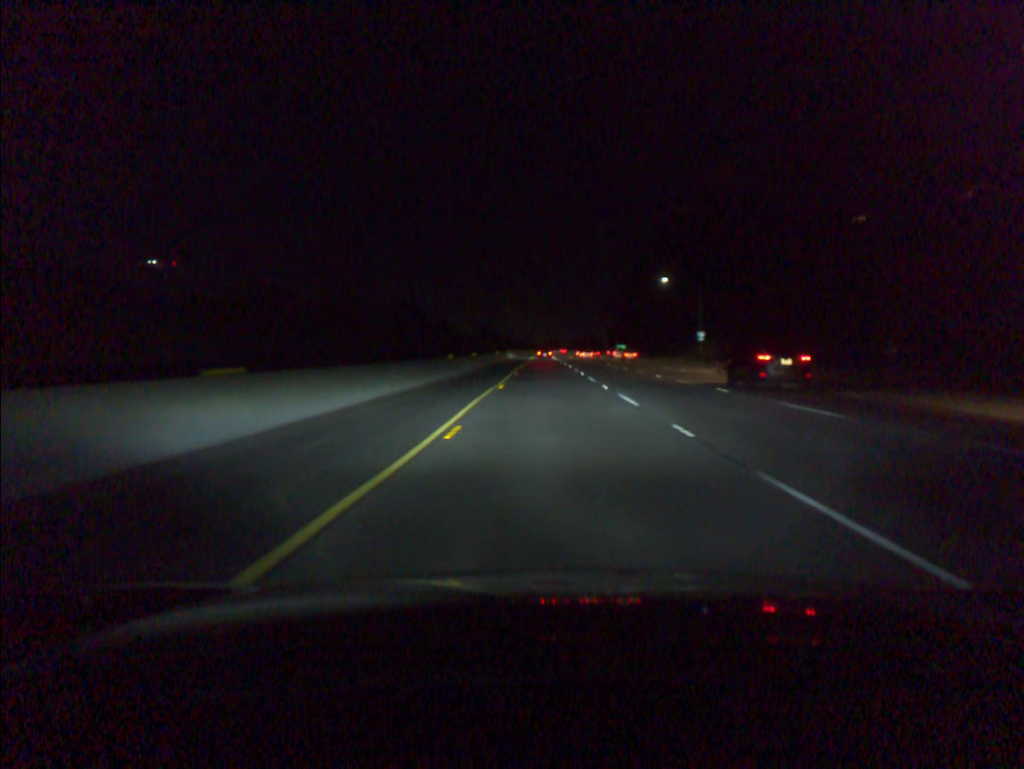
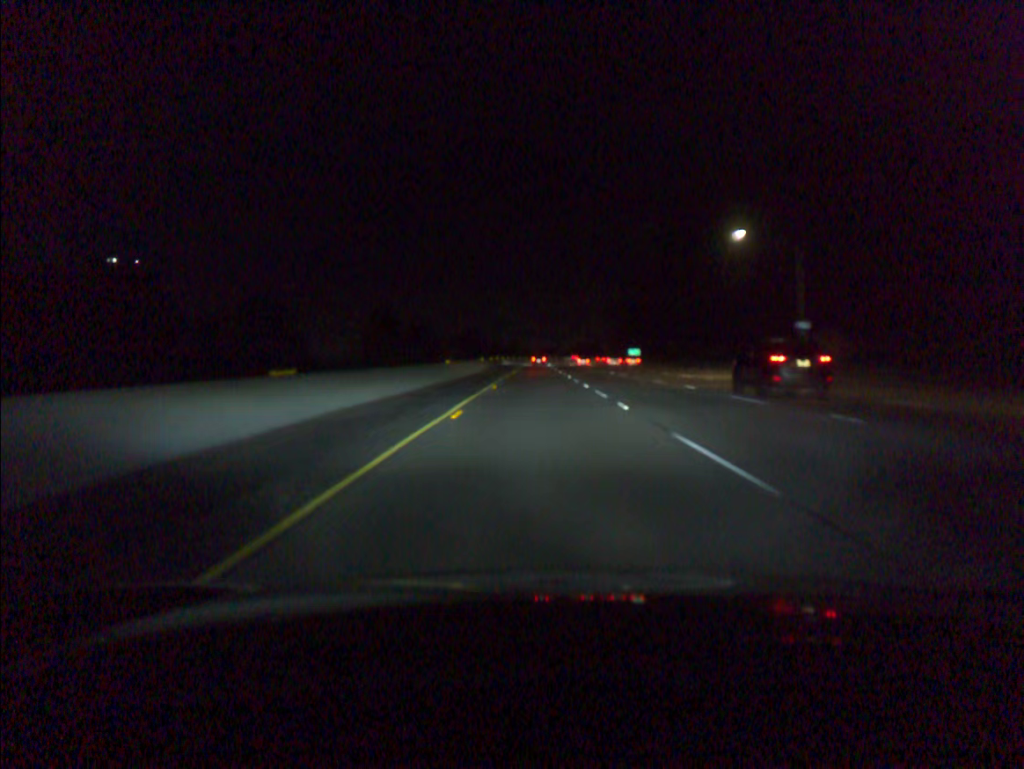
(+0.2, +40.2) m; 0°
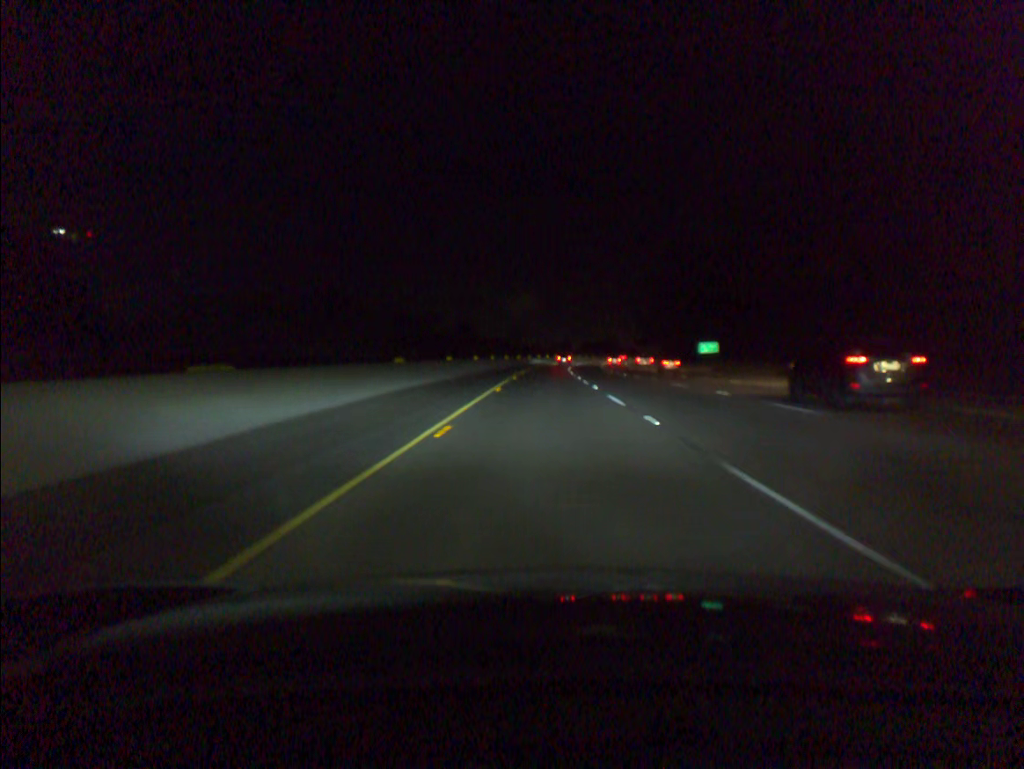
(-0.4, +61.5) m; -1°
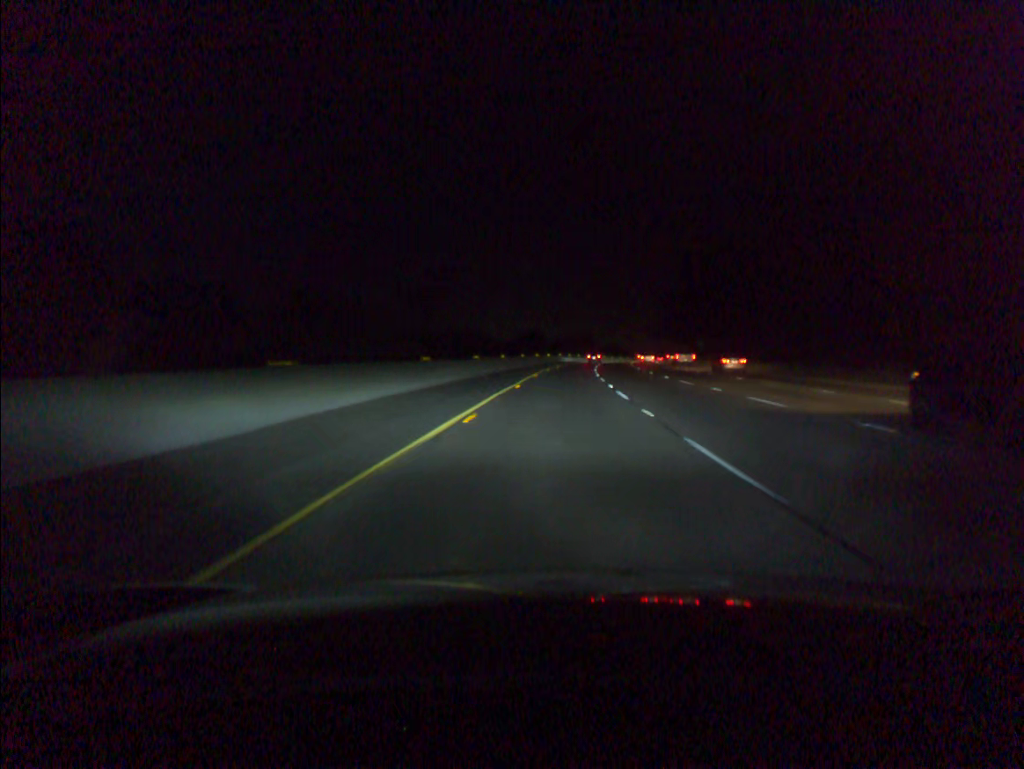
(+1.2, +84.8) m; +3°
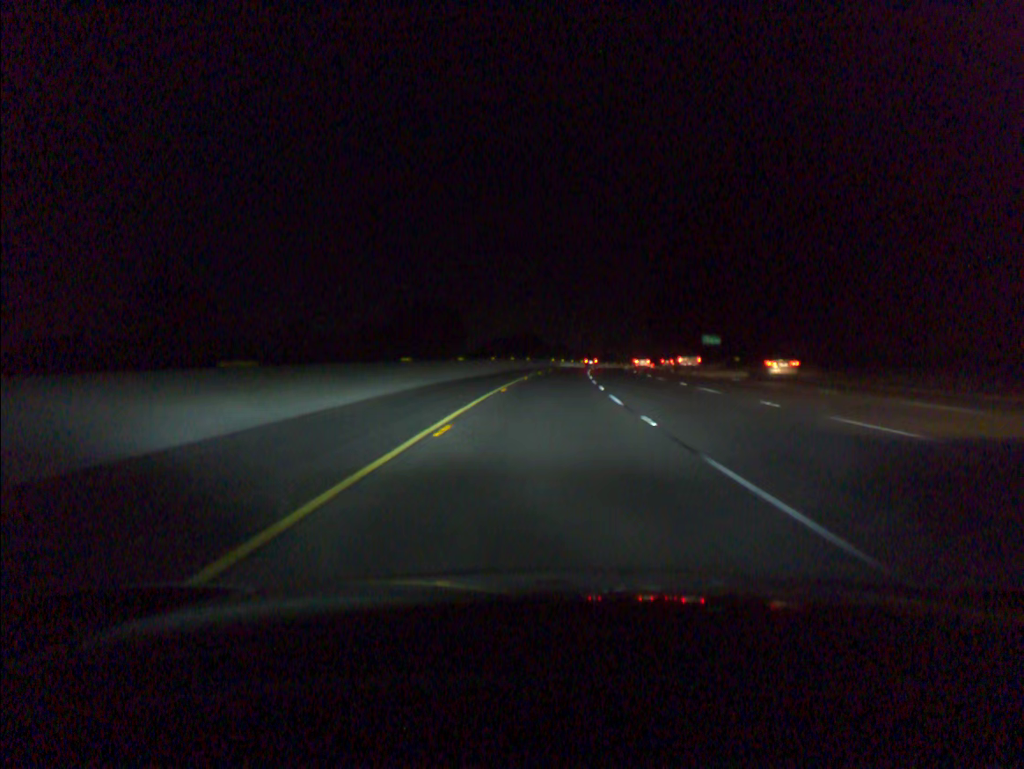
(+2.4, +60.4) m; +4°
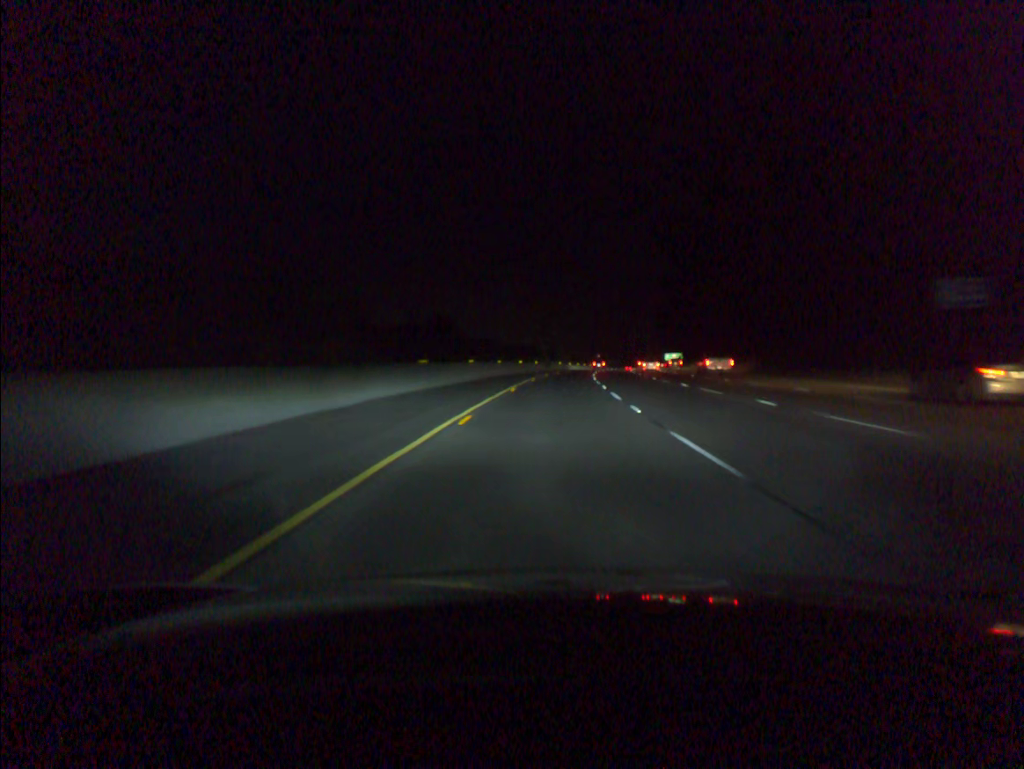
(+3.7, +85.0) m; +5°
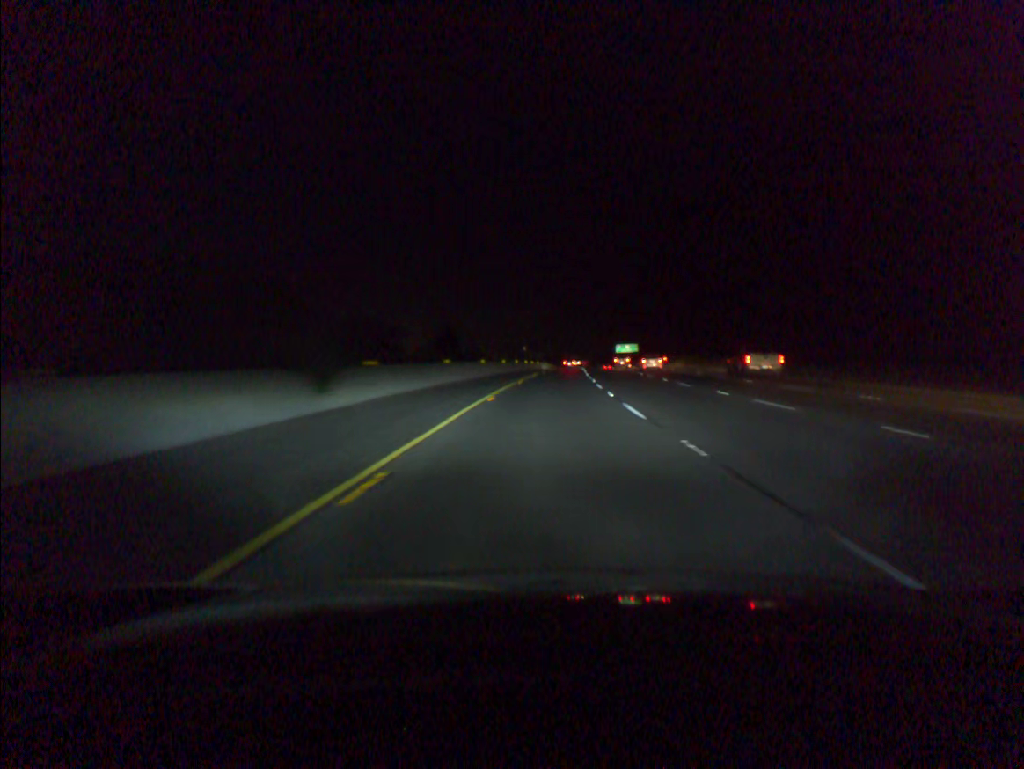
(+3.7, +80.4) m; +5°
